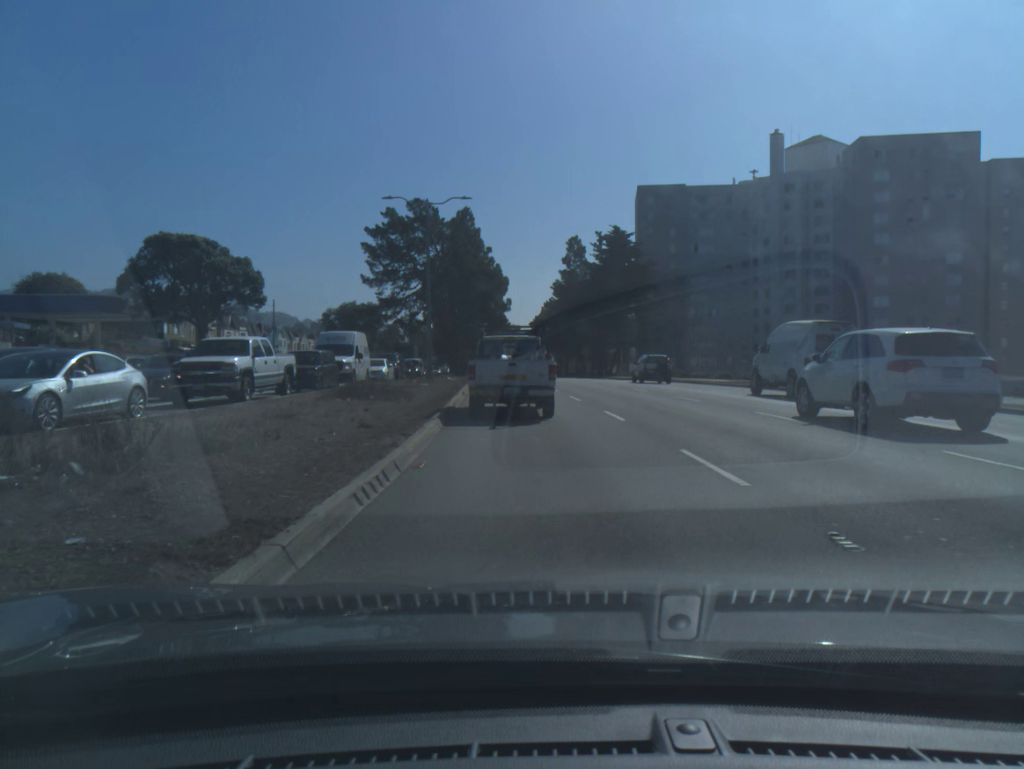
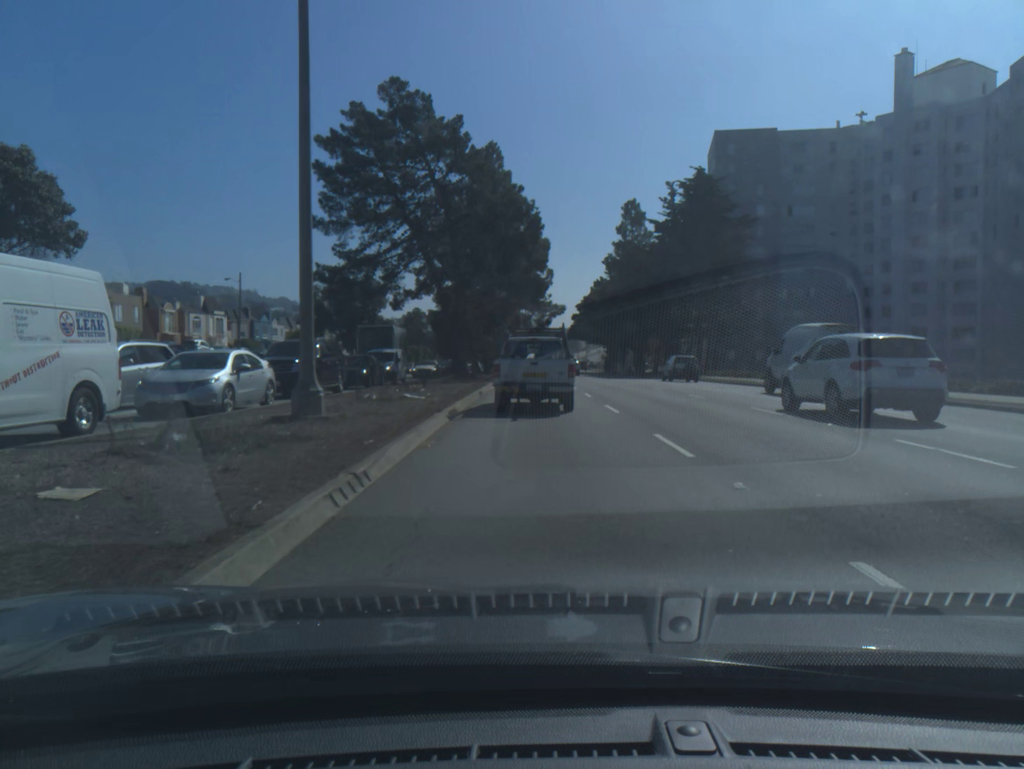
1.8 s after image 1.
(-0.9, +27.8) m; -3°
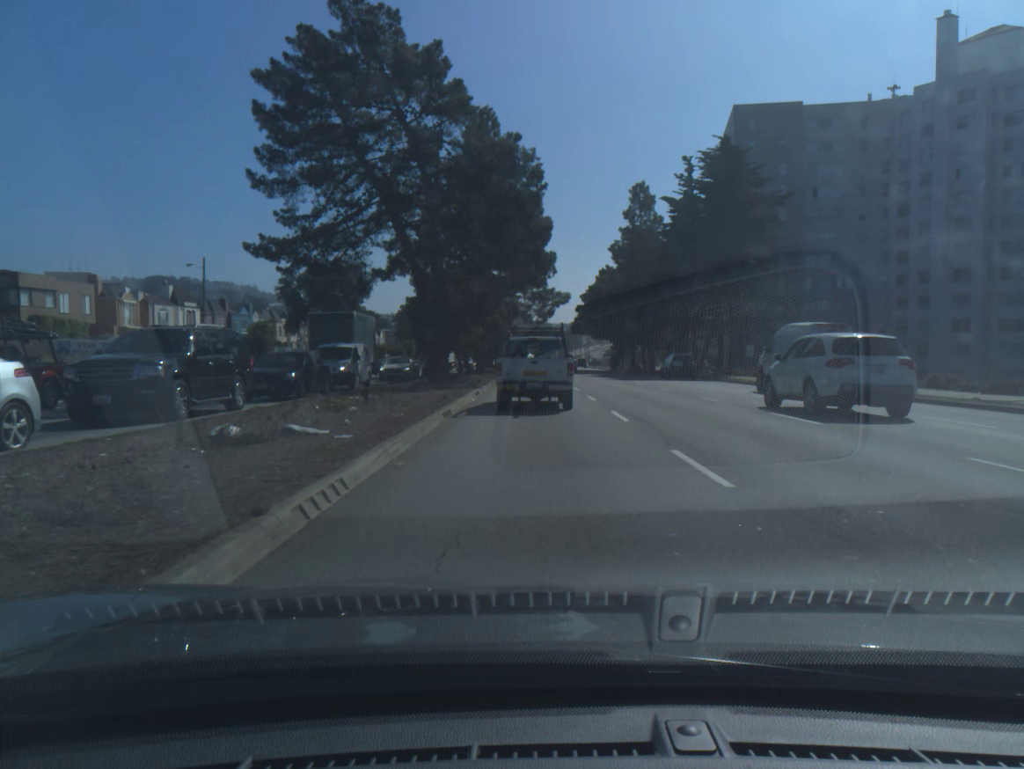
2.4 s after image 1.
(0.0, +9.6) m; 0°
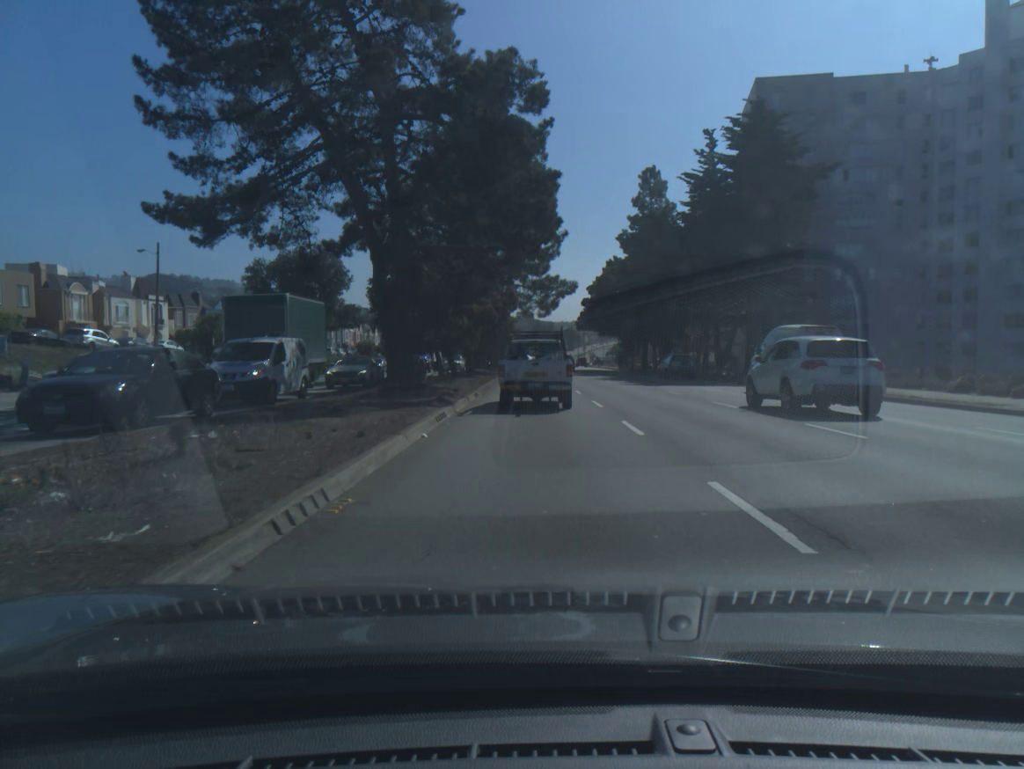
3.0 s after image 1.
(0.0, +9.6) m; 0°
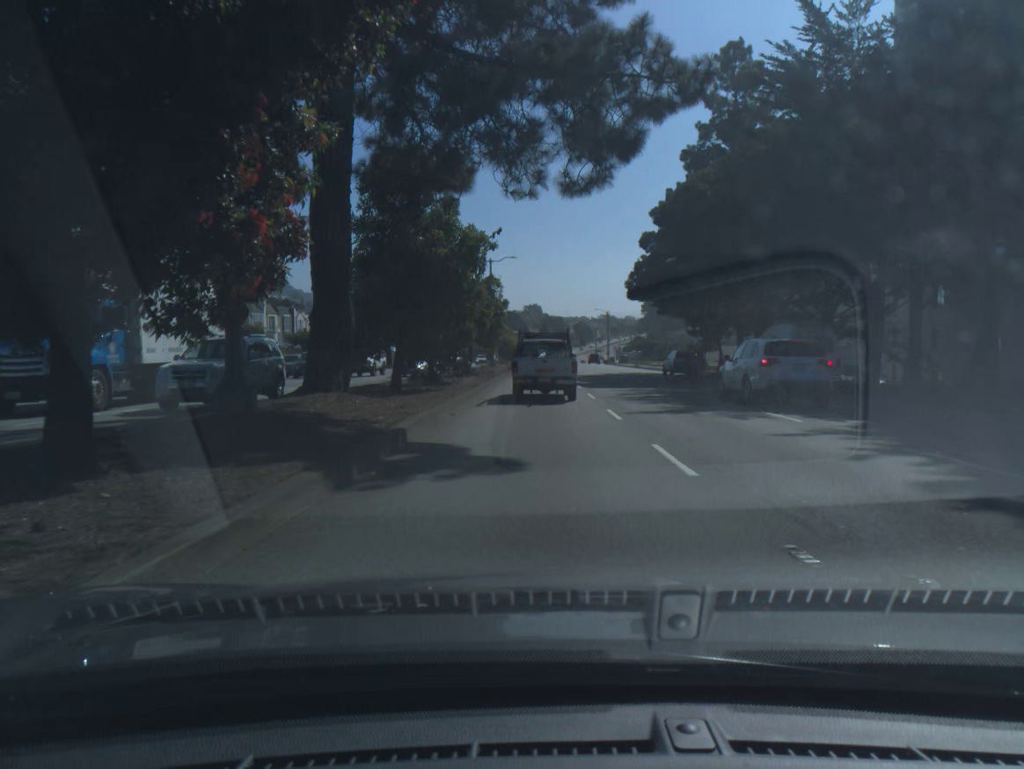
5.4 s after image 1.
(-0.2, +41.7) m; -1°
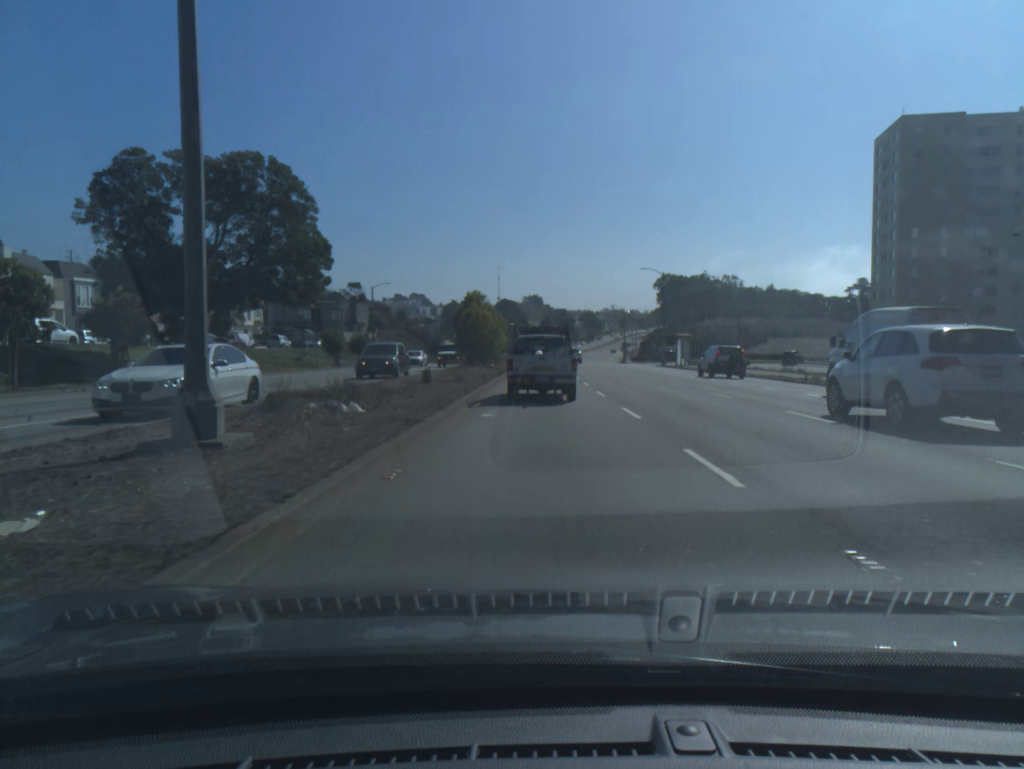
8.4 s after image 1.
(0.0, +59.8) m; 0°
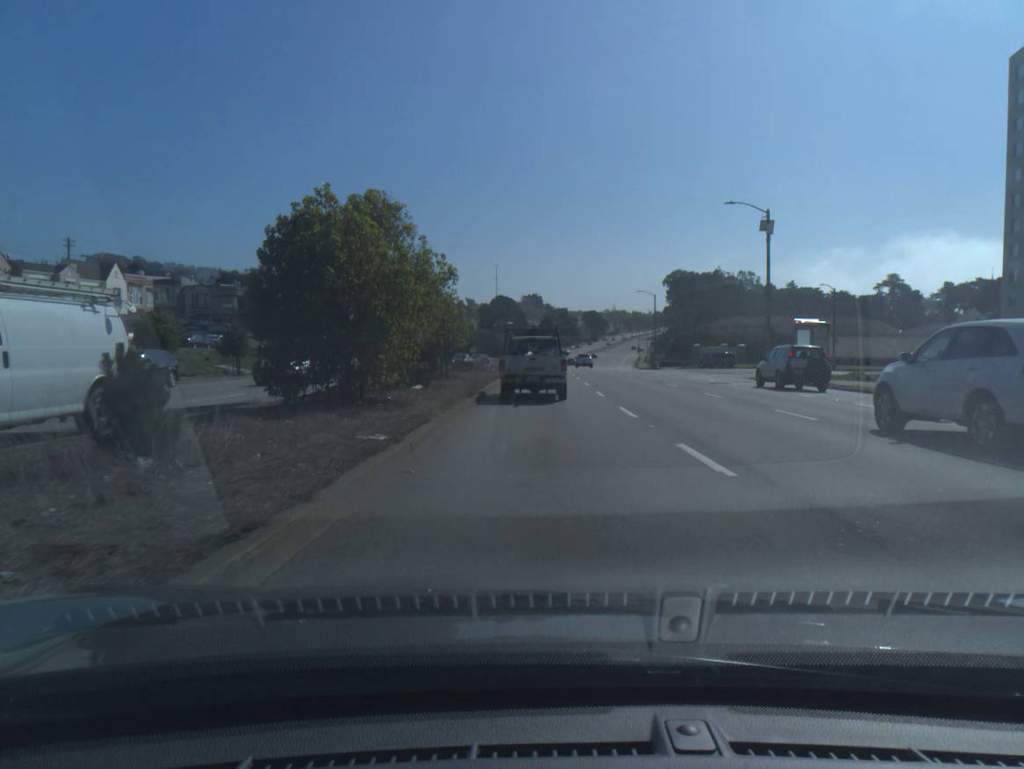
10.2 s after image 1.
(0.0, +36.2) m; 0°
